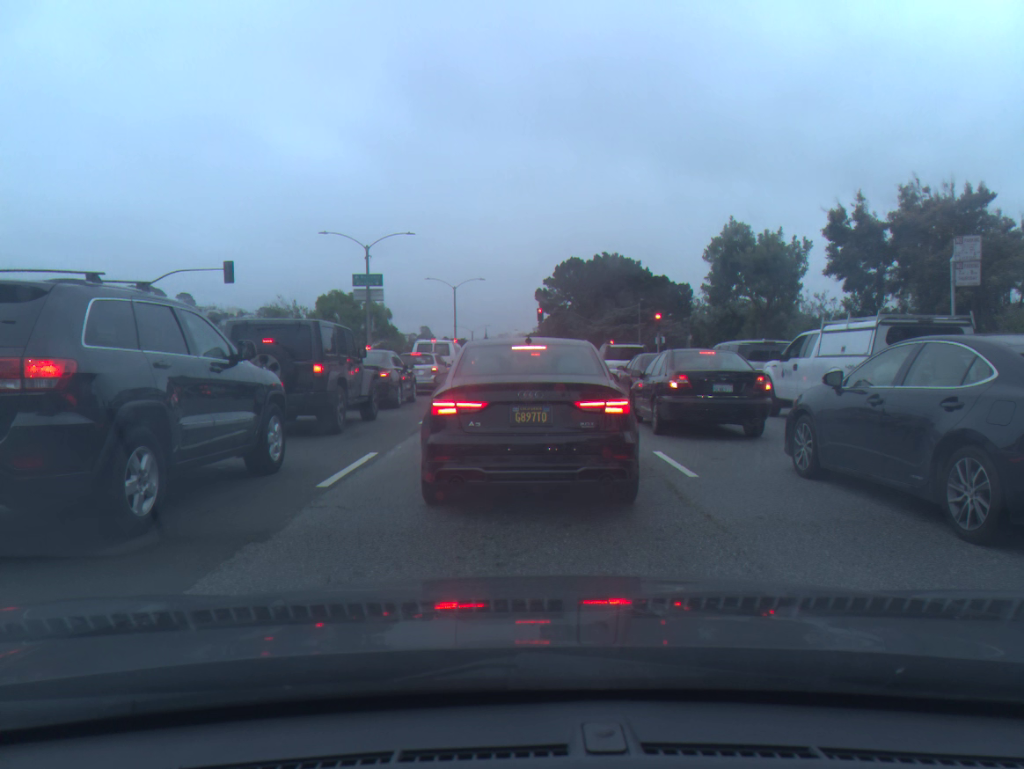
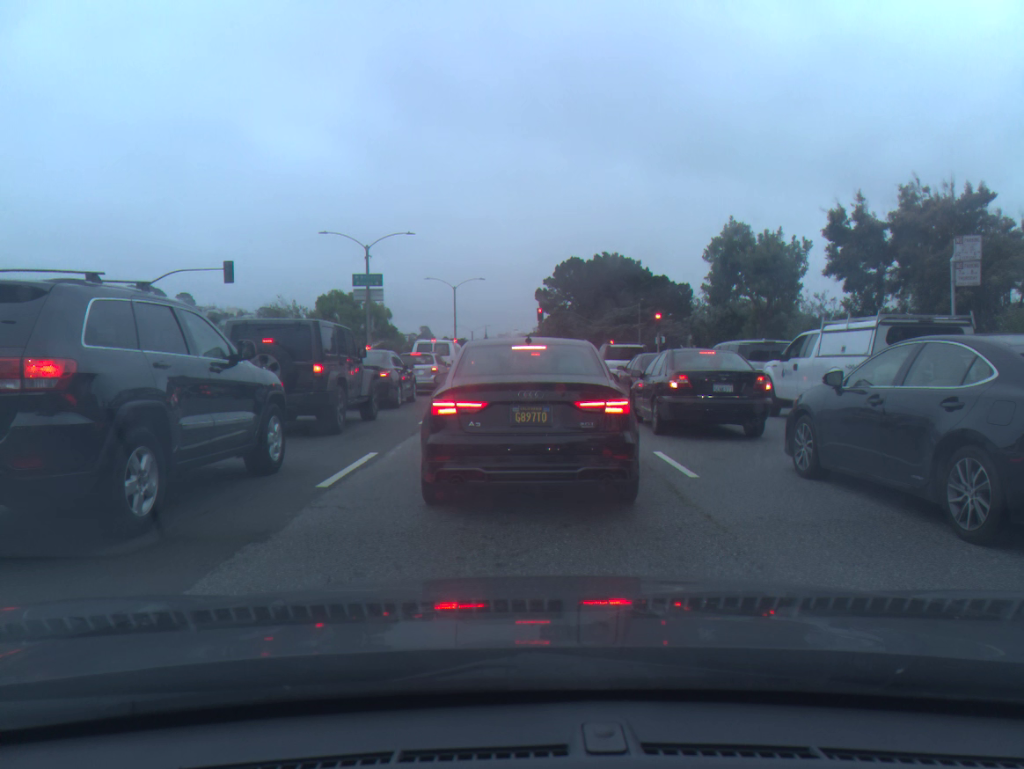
(0.0, 0.0) m; 0°
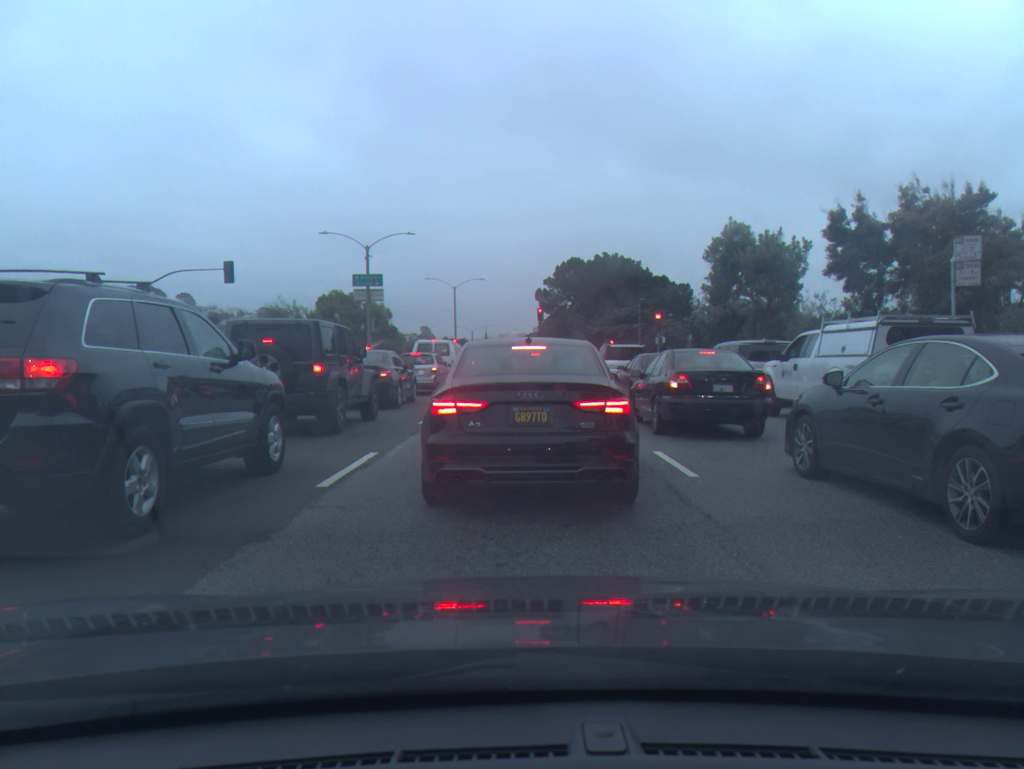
(0.0, 0.0) m; 0°
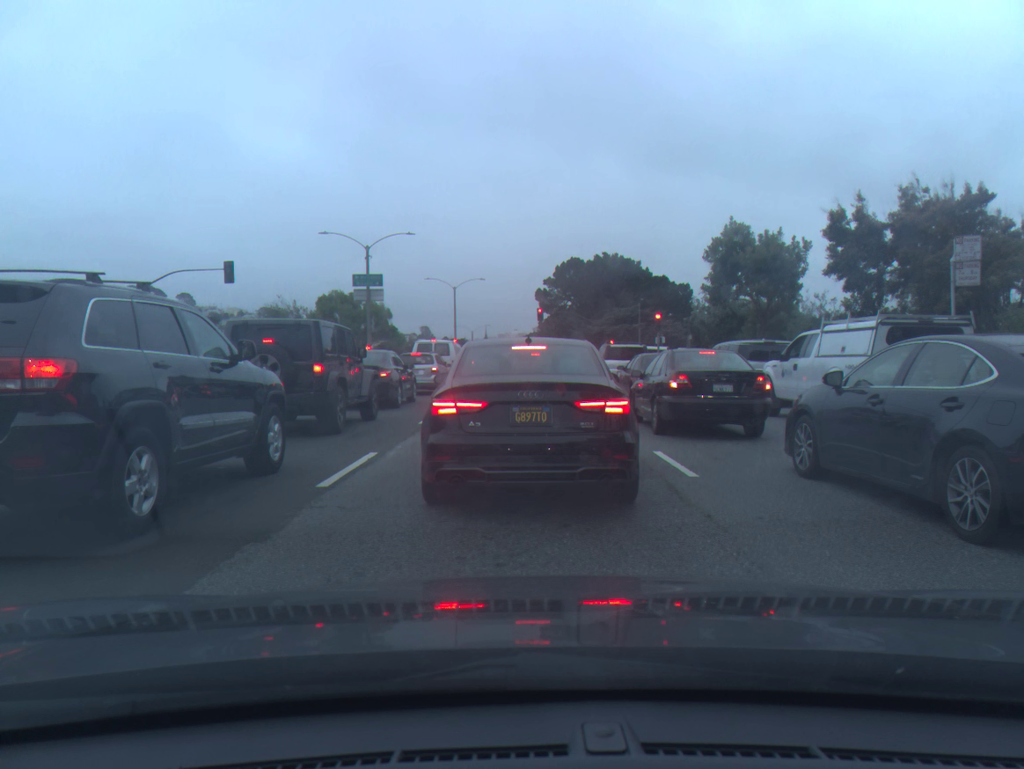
(0.0, 0.0) m; 0°
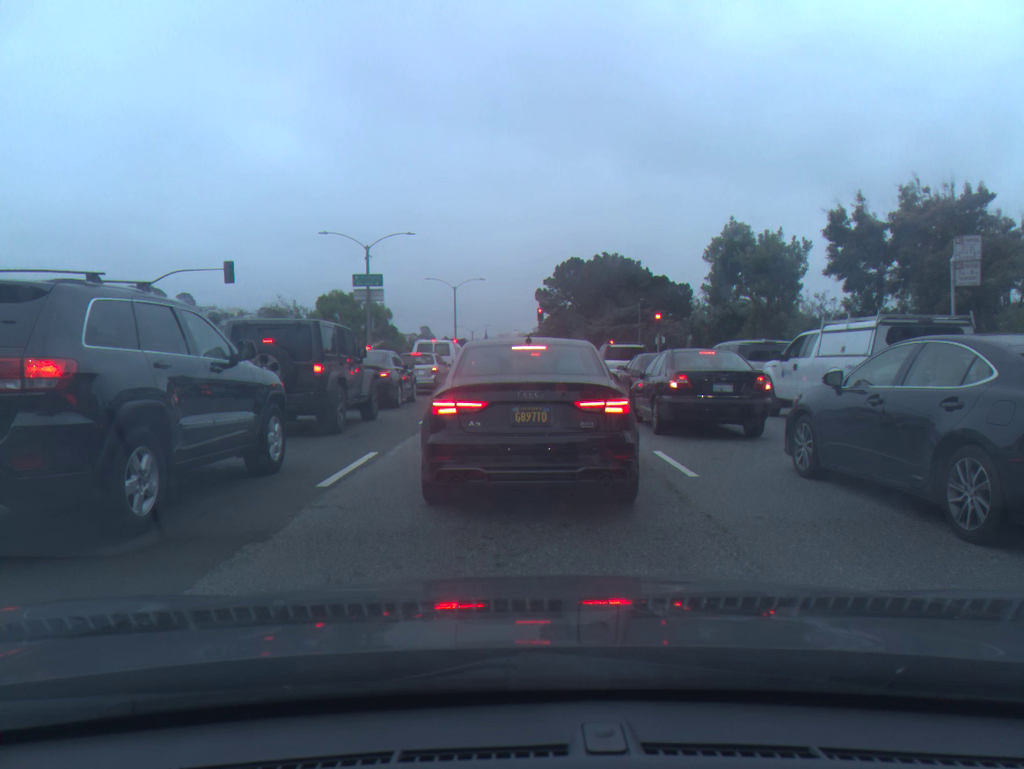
(0.0, 0.0) m; 0°
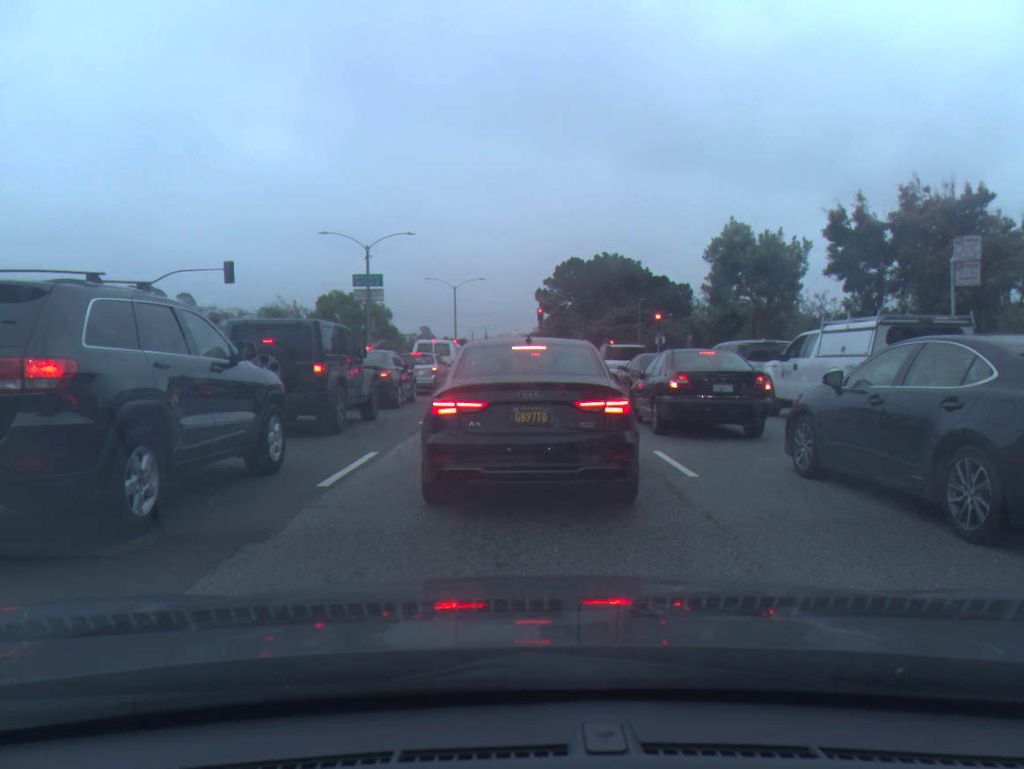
(0.0, 0.0) m; 0°
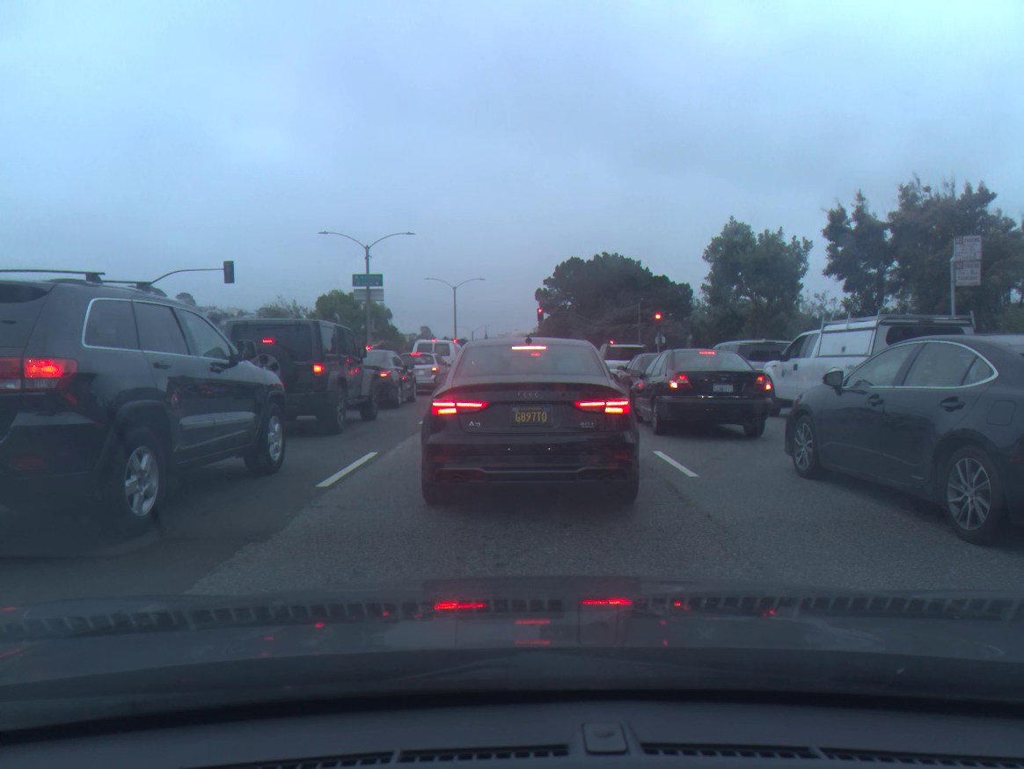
(0.0, 0.0) m; 0°
